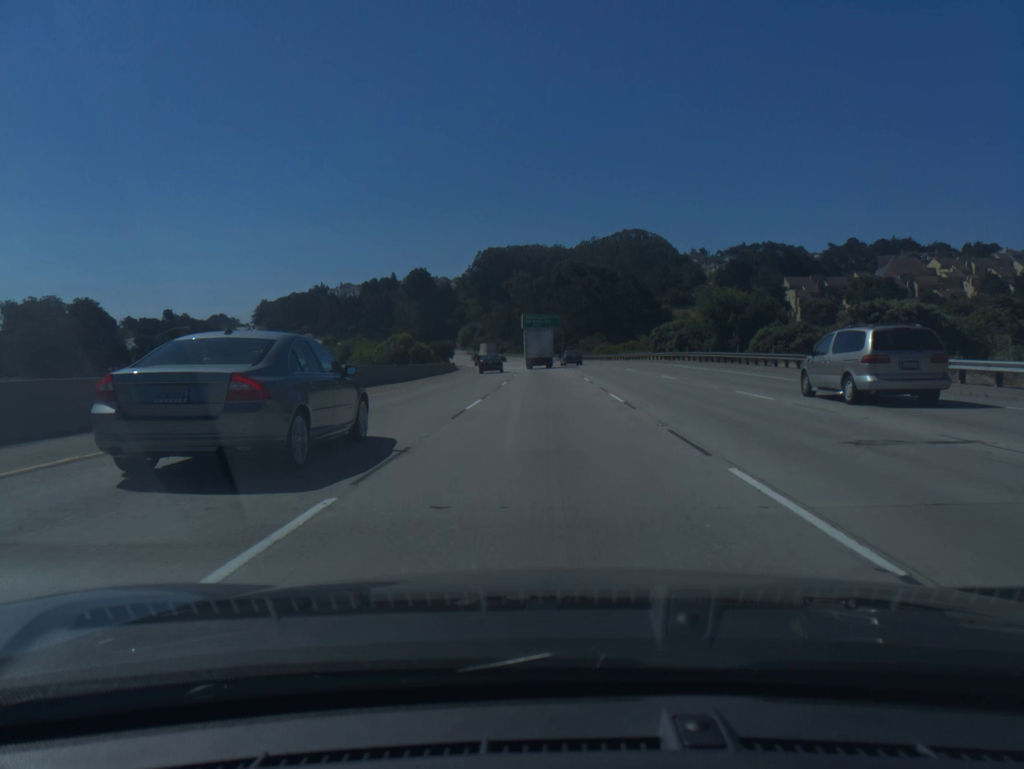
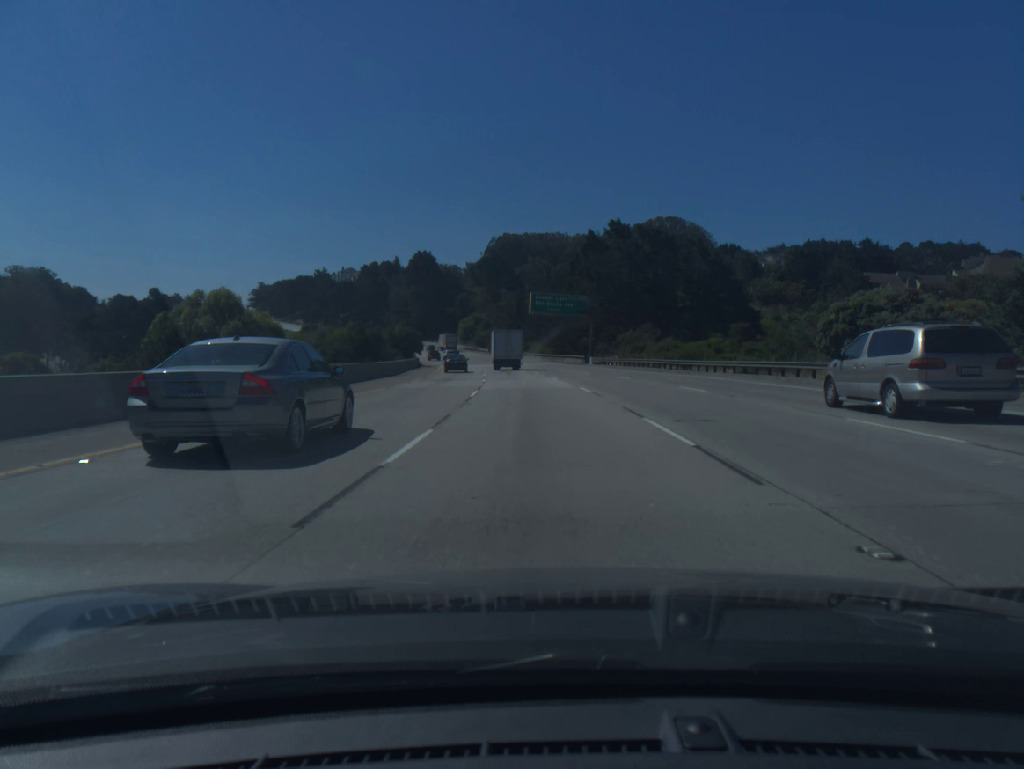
(-0.1, +52.6) m; -1°
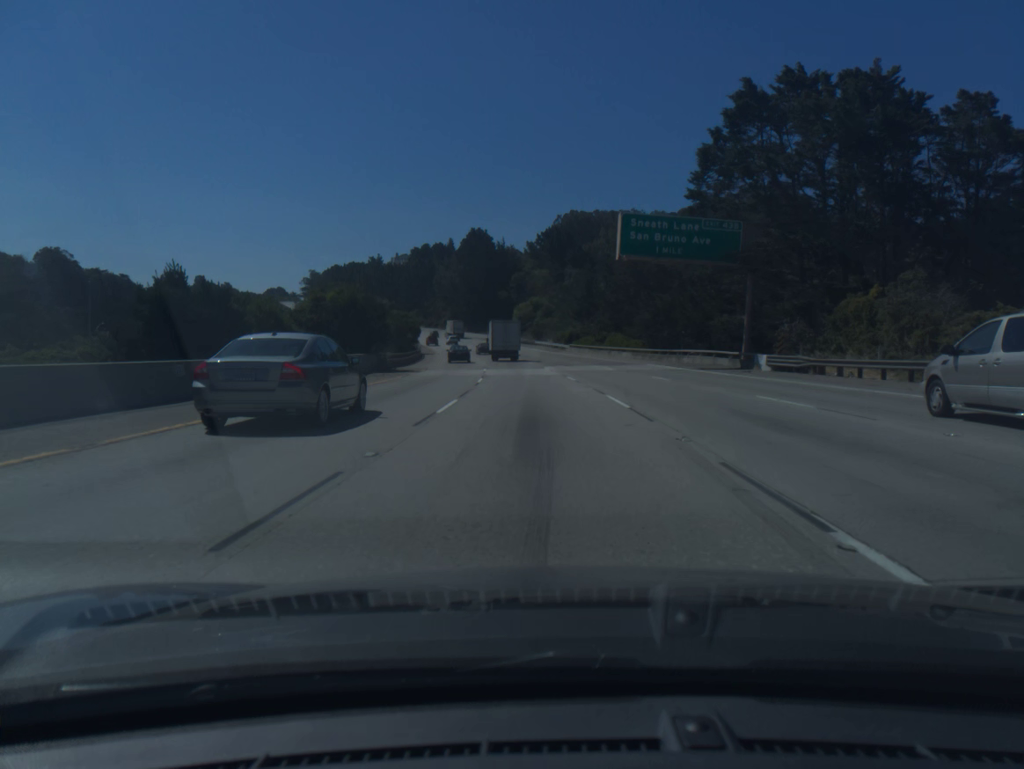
(-2.0, +52.5) m; -5°
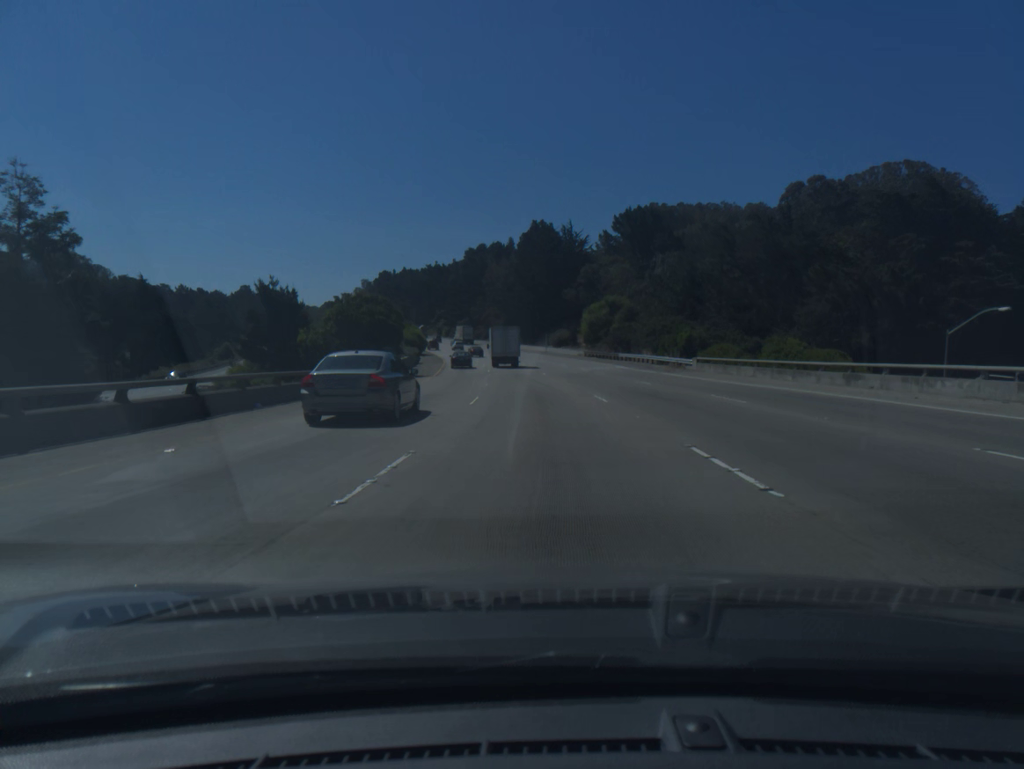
(-2.4, +52.5) m; -5°
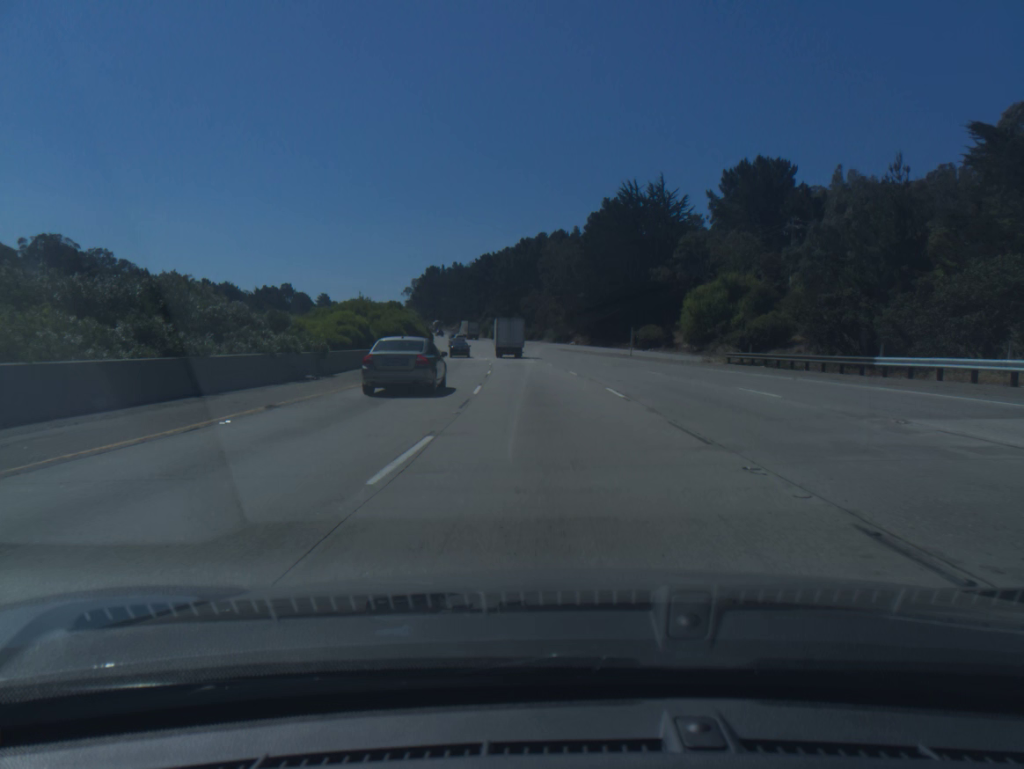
(-2.1, +52.4) m; -5°
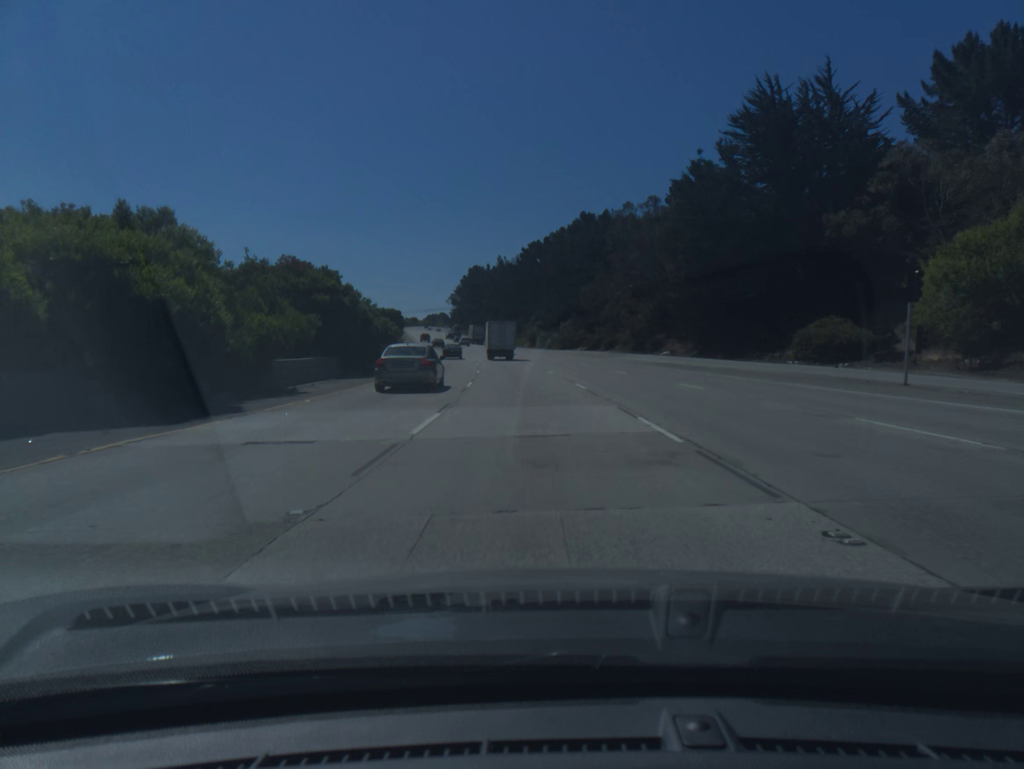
(-1.9, +52.2) m; -4°
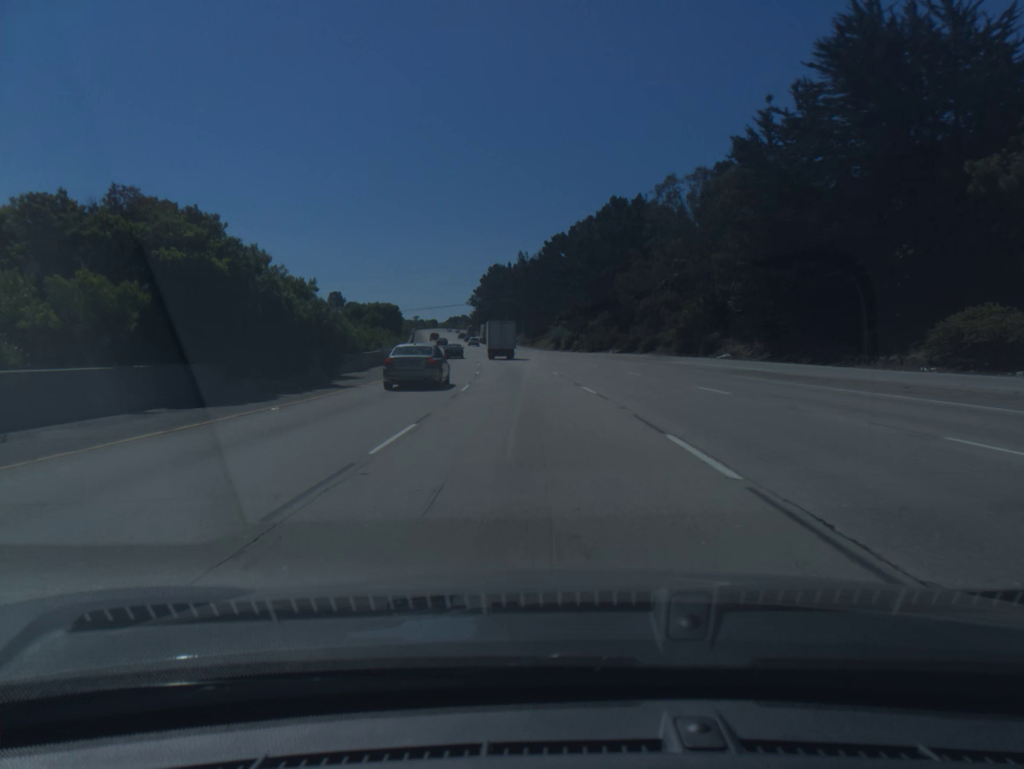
(-0.2, +17.3) m; -2°
